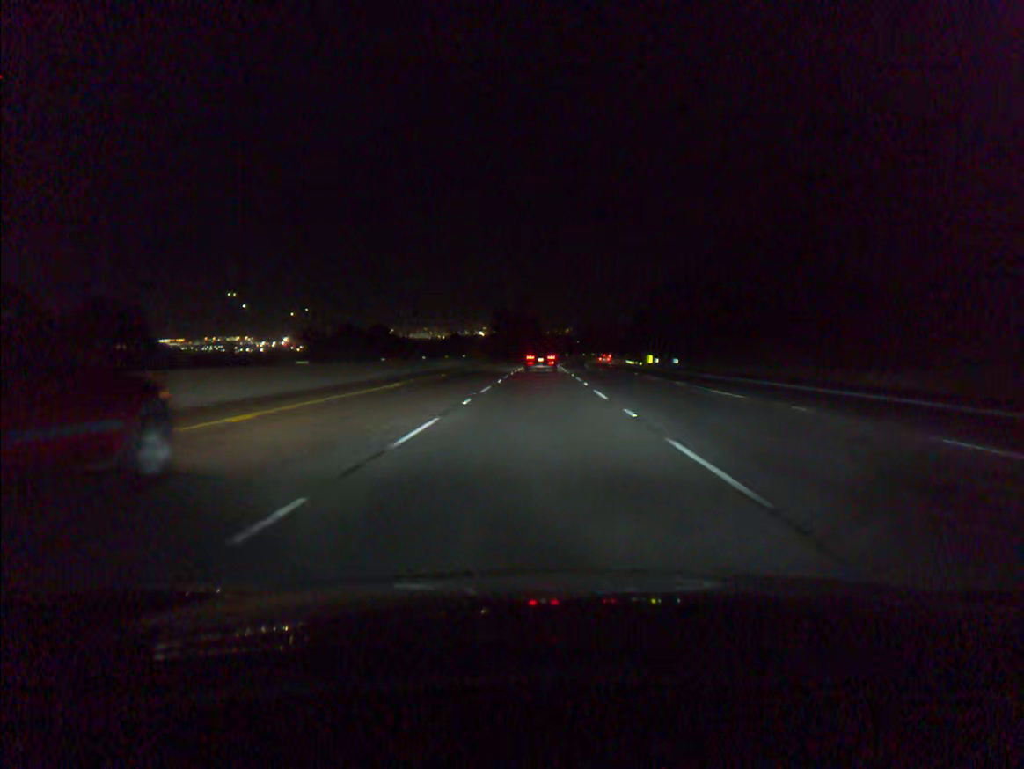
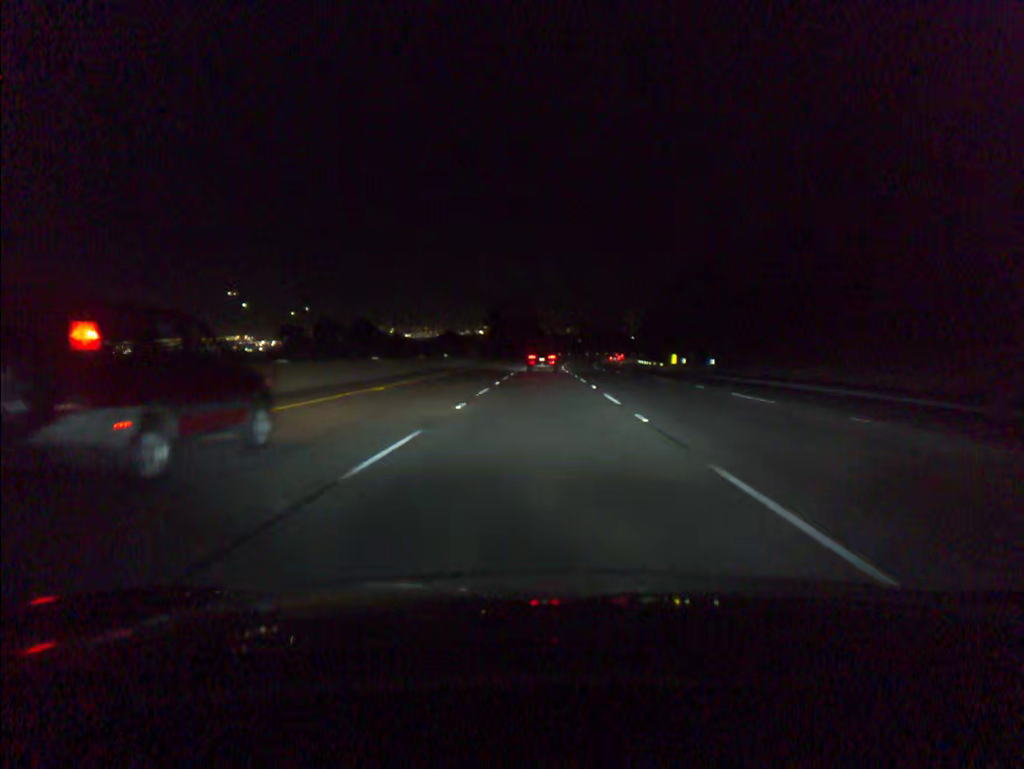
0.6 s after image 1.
(0.0, +17.2) m; 0°
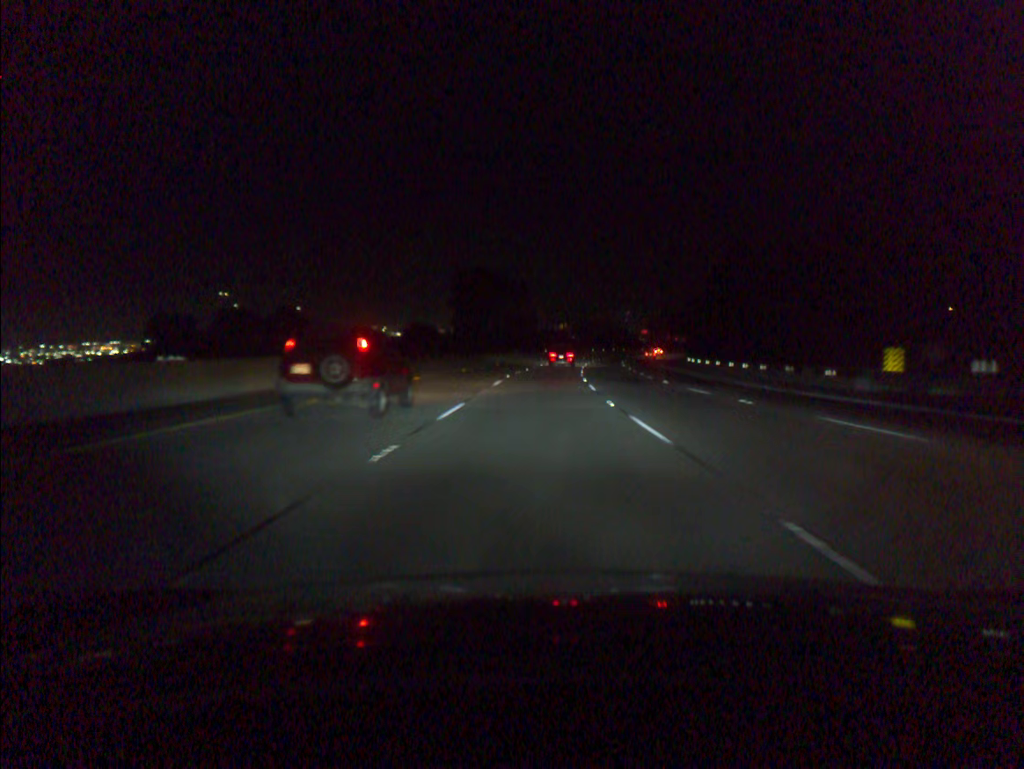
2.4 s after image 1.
(+0.2, +51.6) m; 0°
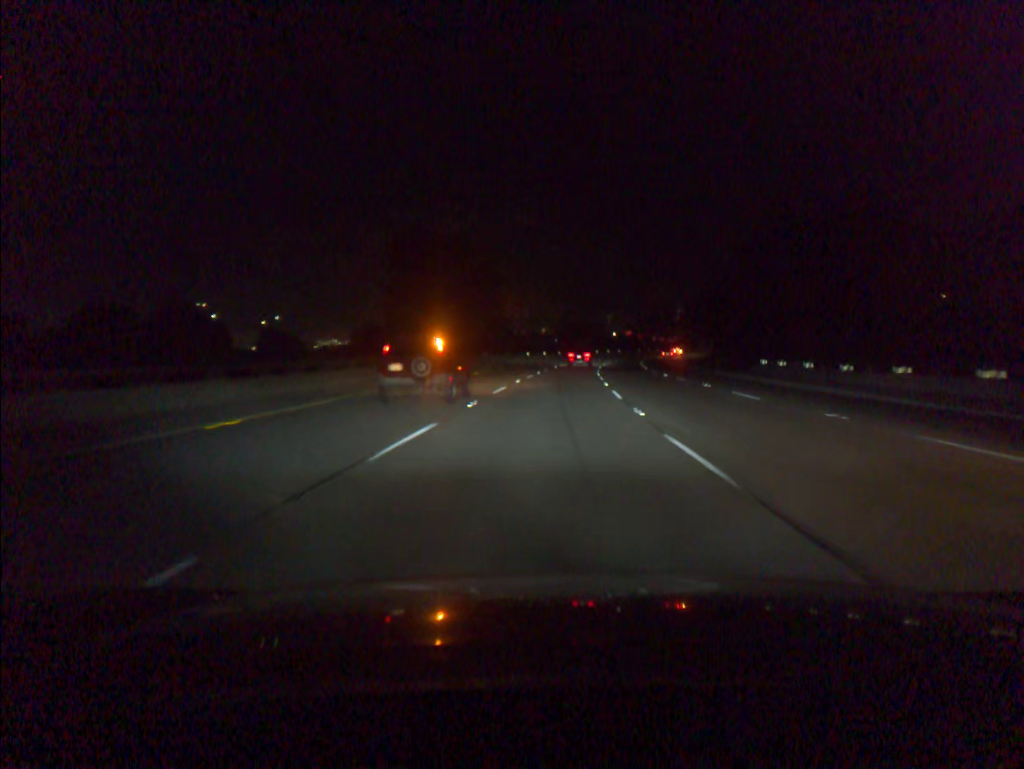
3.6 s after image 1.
(+0.3, +34.4) m; +1°
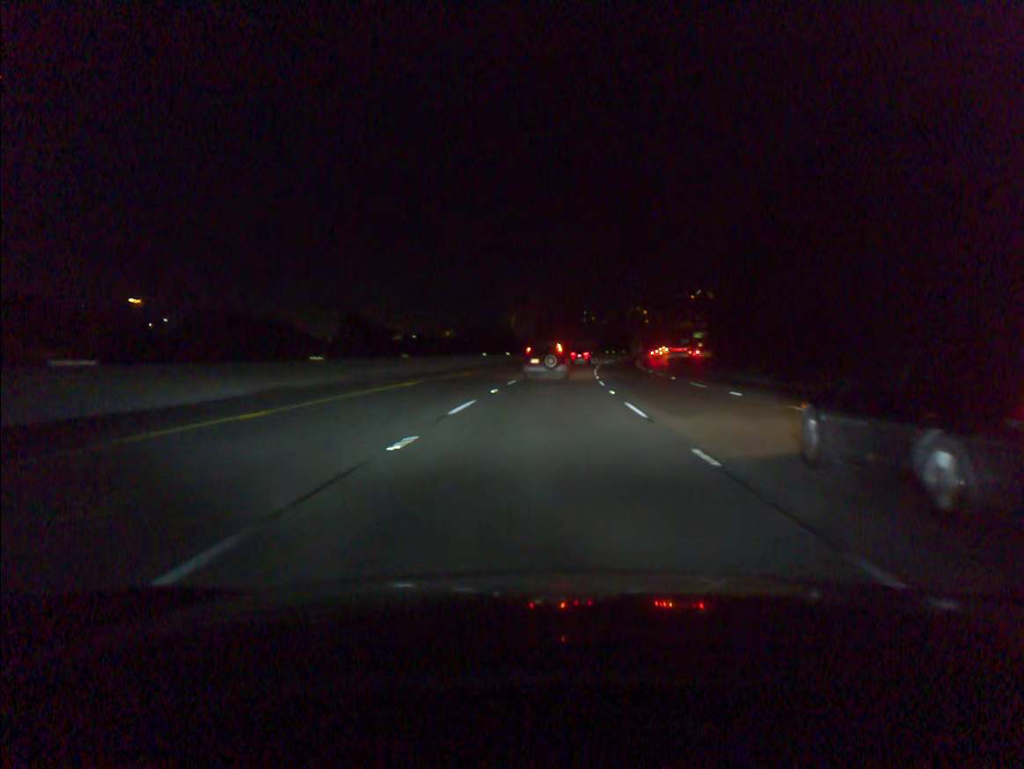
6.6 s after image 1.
(+5.1, +85.6) m; +7°
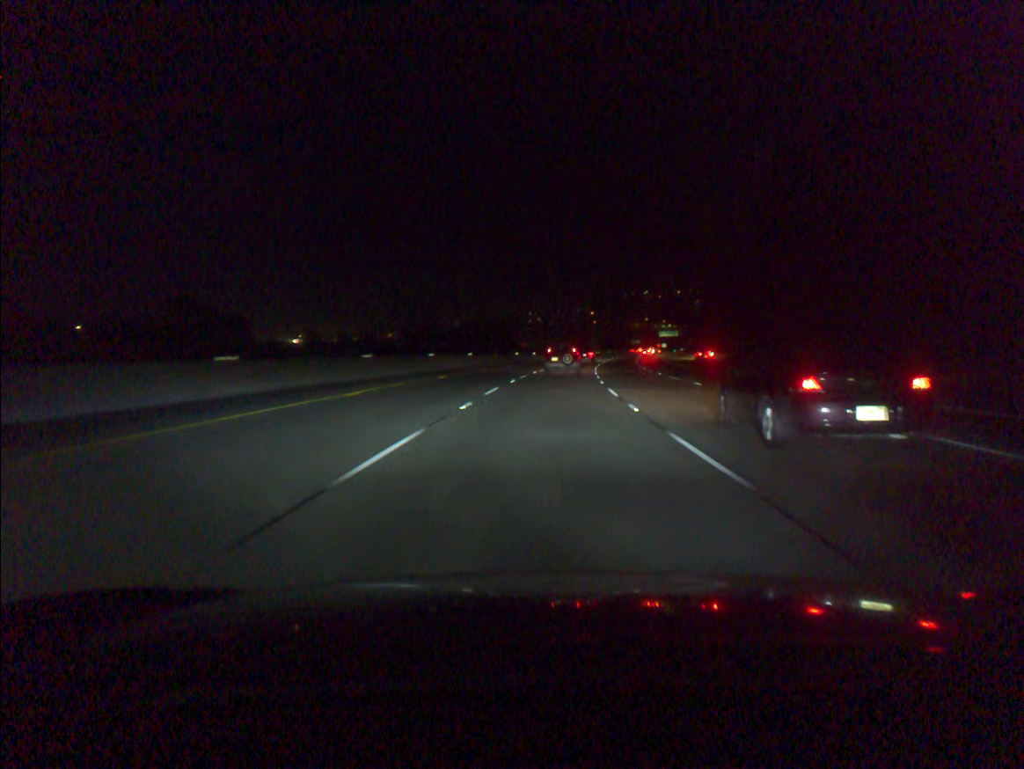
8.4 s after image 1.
(+1.8, +51.4) m; +4°
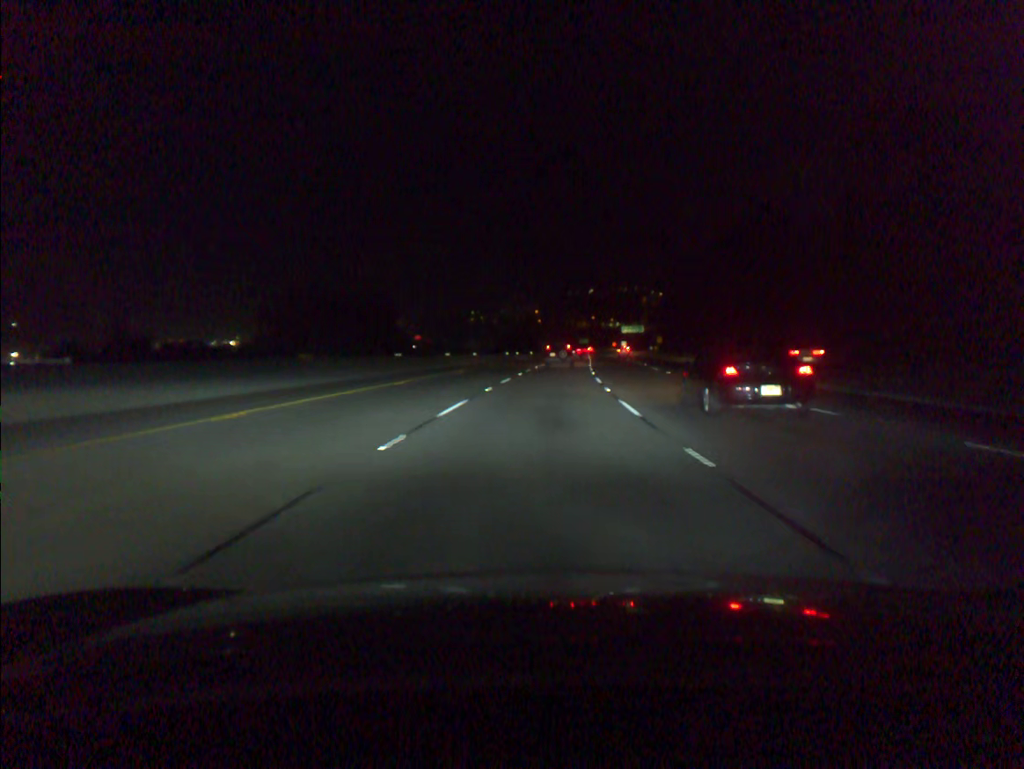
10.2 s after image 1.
(+1.8, +51.4) m; +4°
